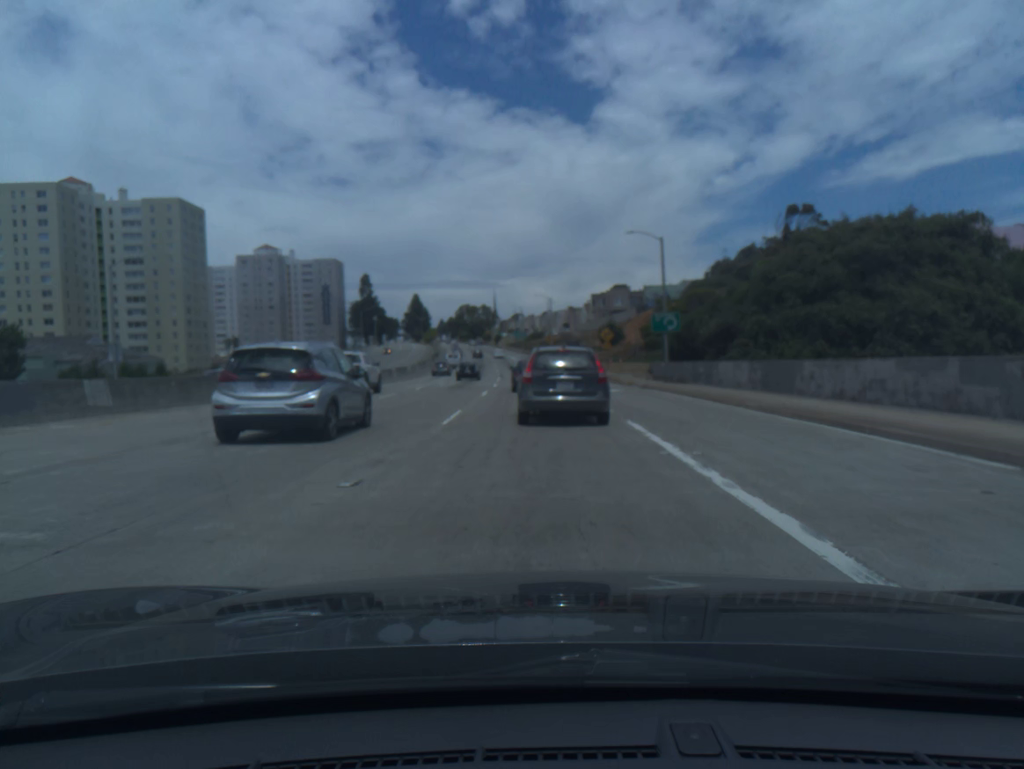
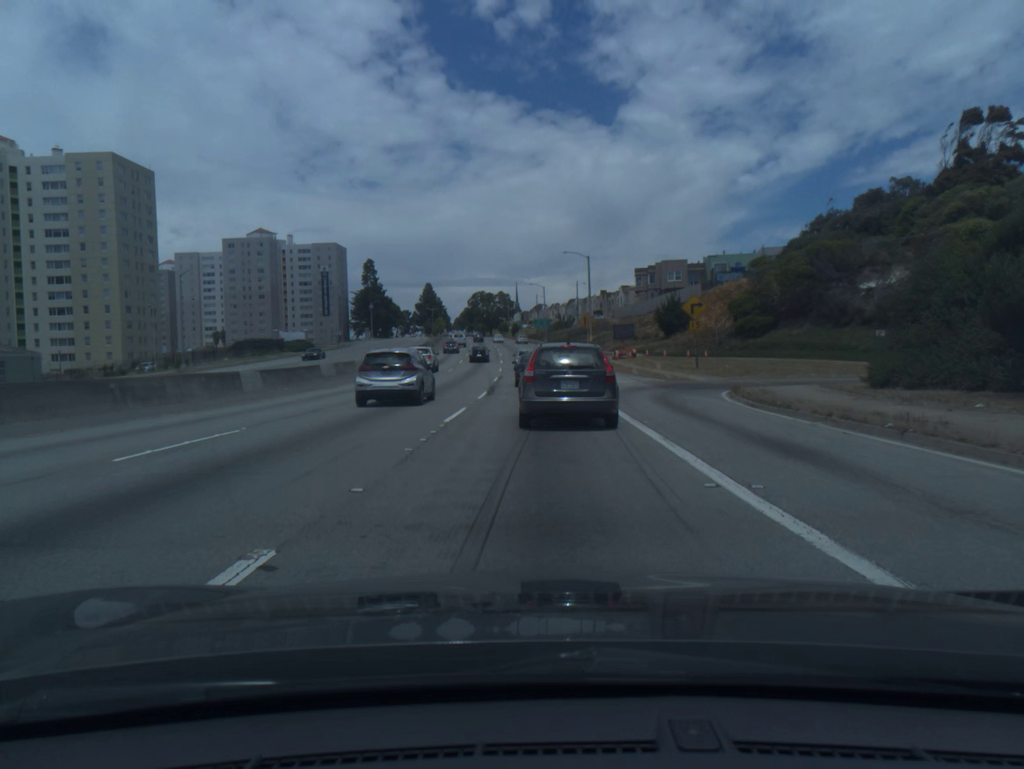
(-0.7, +40.6) m; -2°
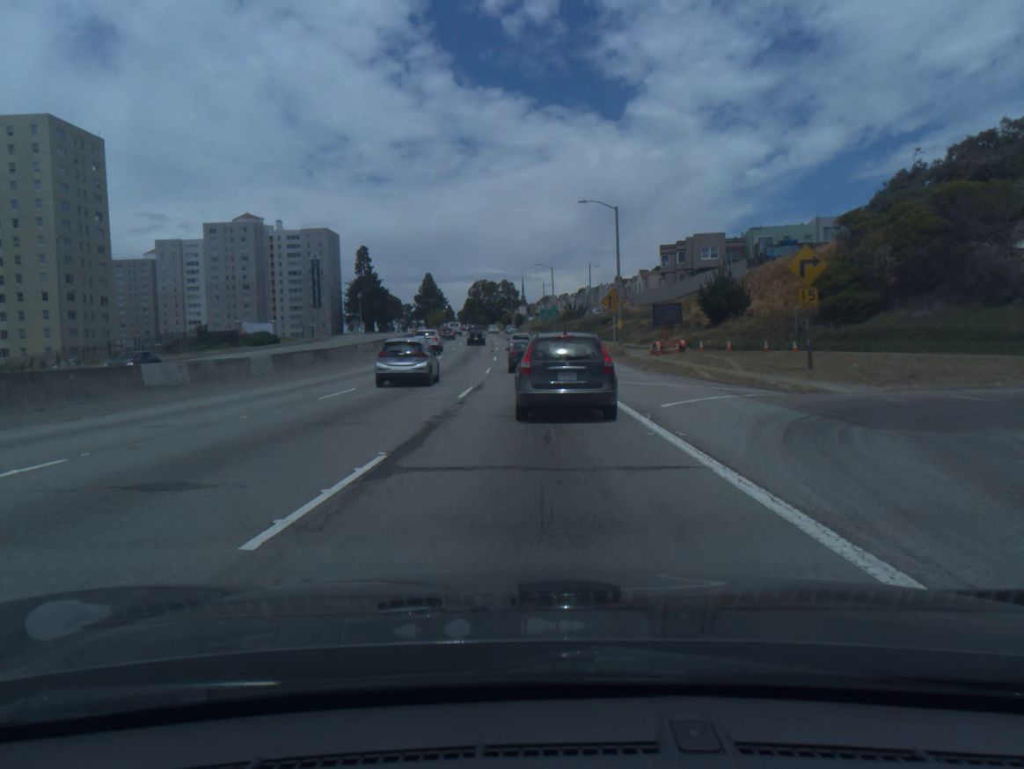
(-0.1, +19.7) m; -1°
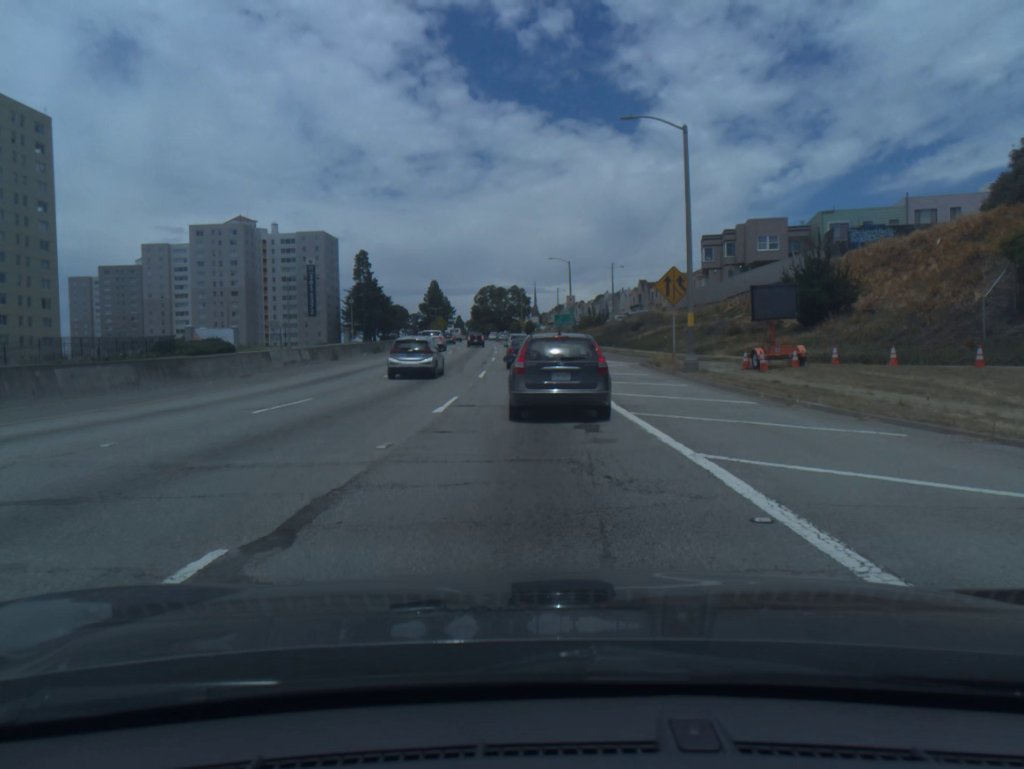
(-0.1, +19.4) m; -1°
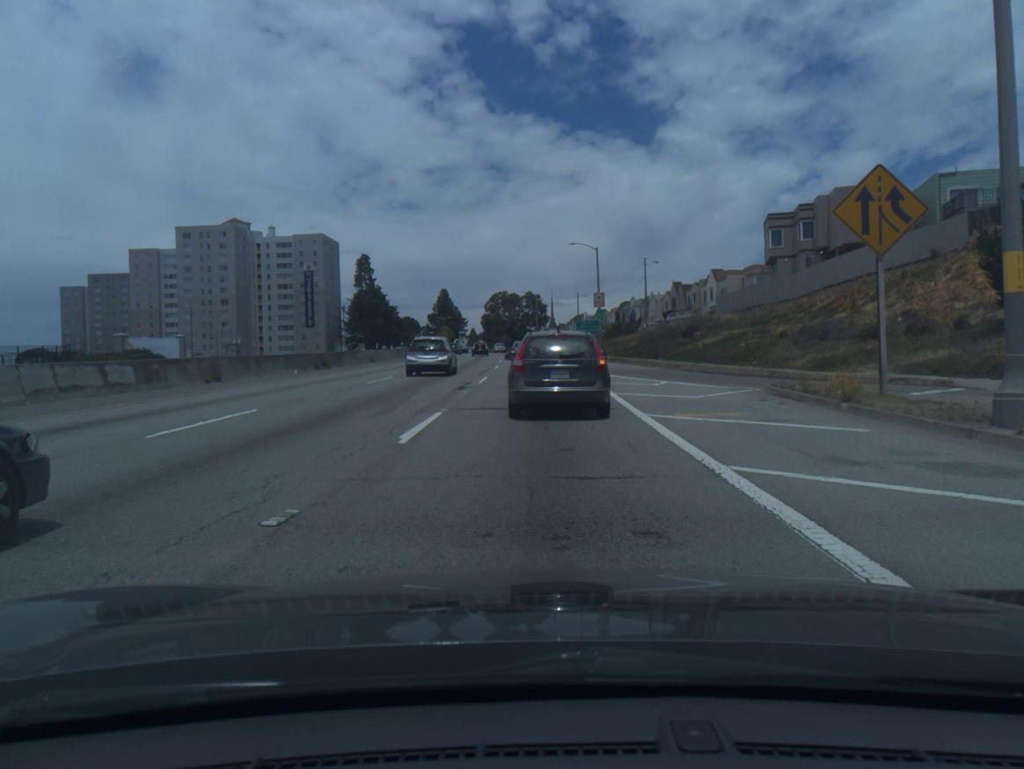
(-0.2, +19.1) m; -1°
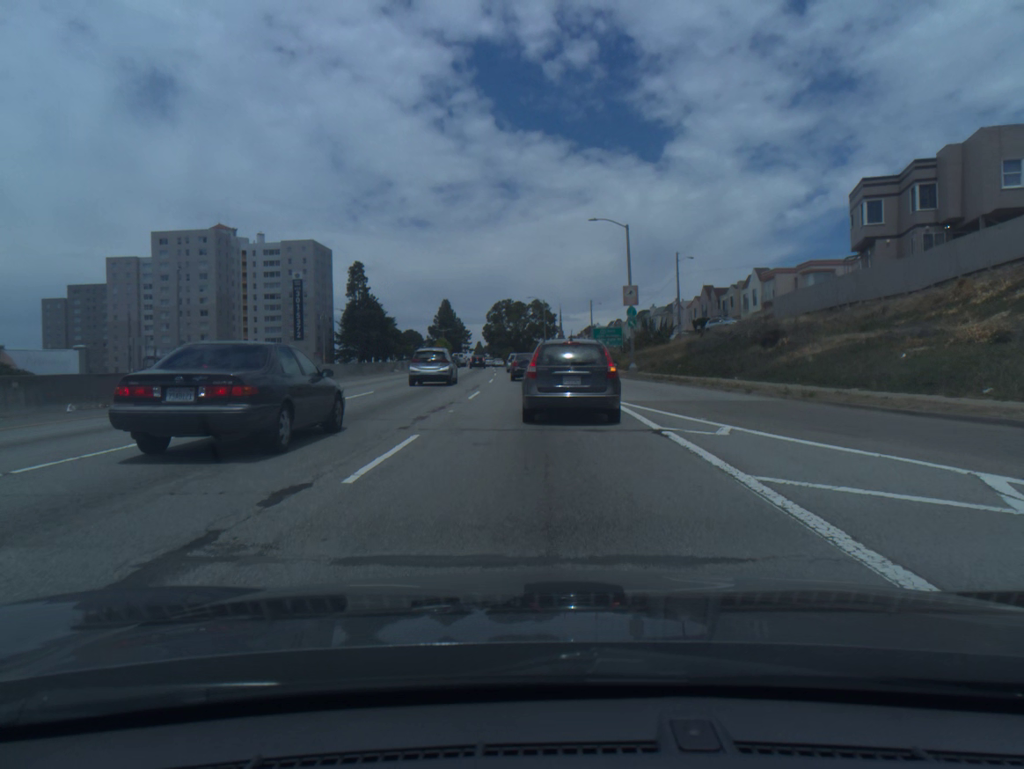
(-0.1, +18.4) m; 0°
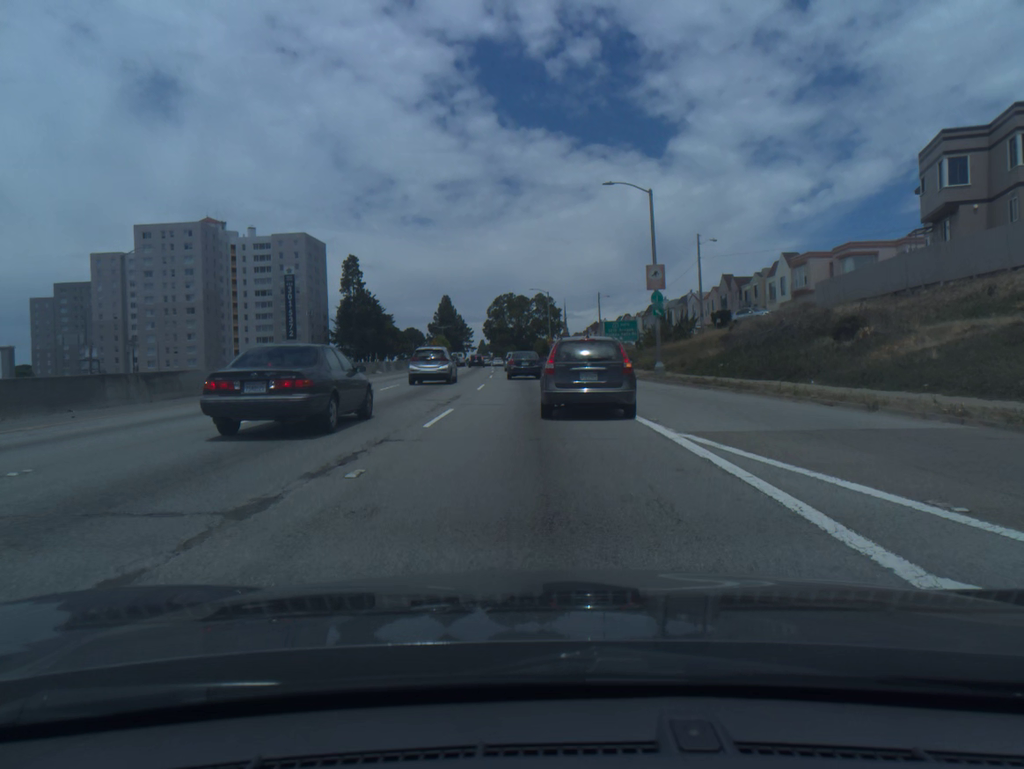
(0.0, +9.0) m; 0°
